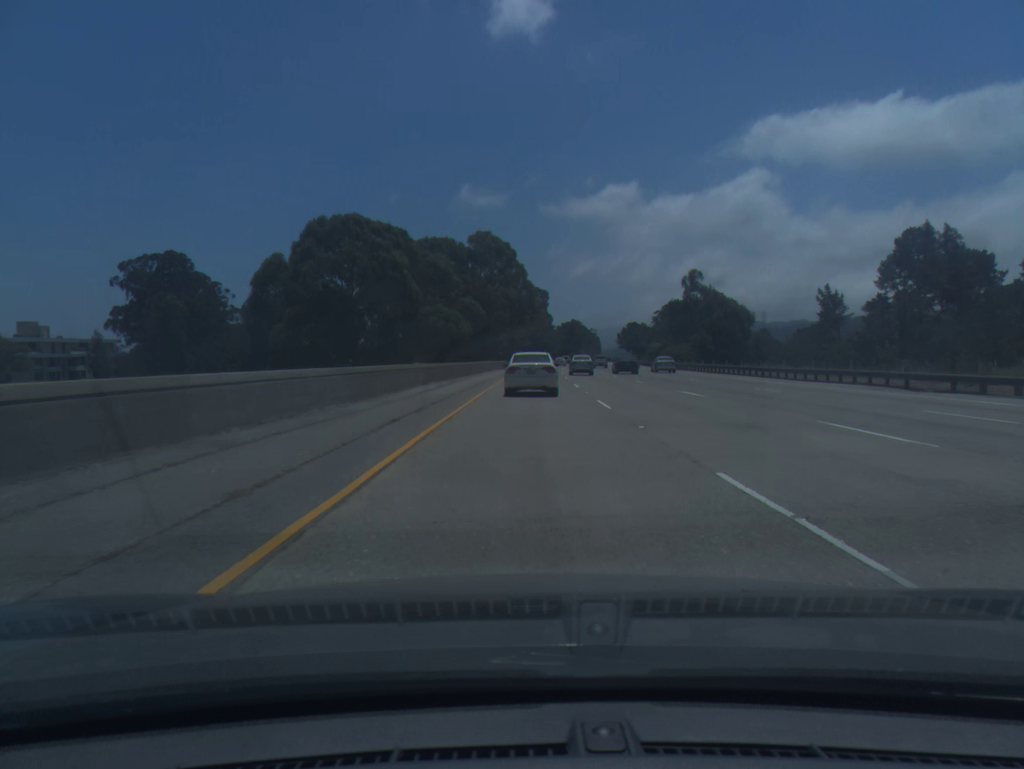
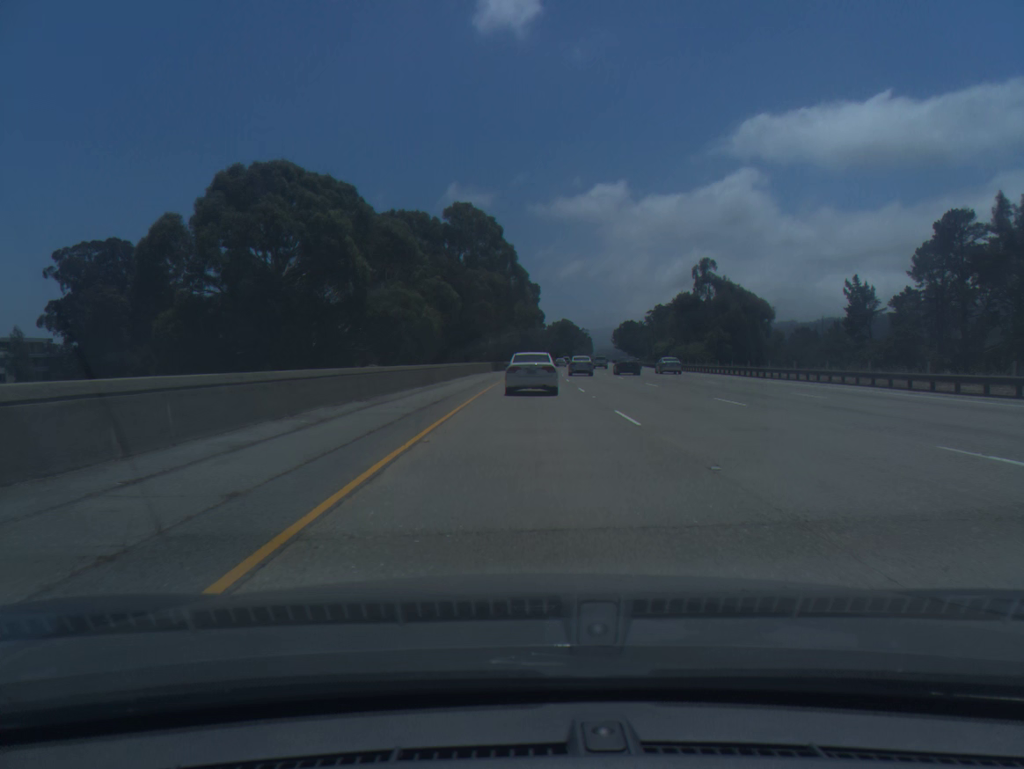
(+0.1, +19.5) m; +1°
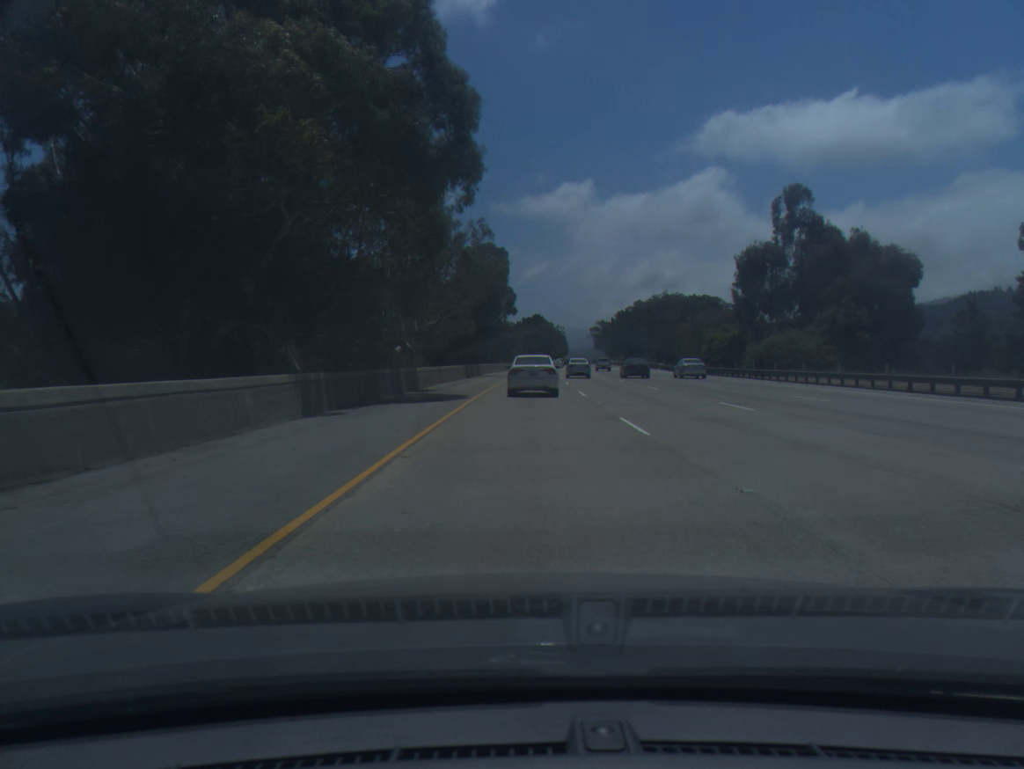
(+1.2, +59.6) m; +2°
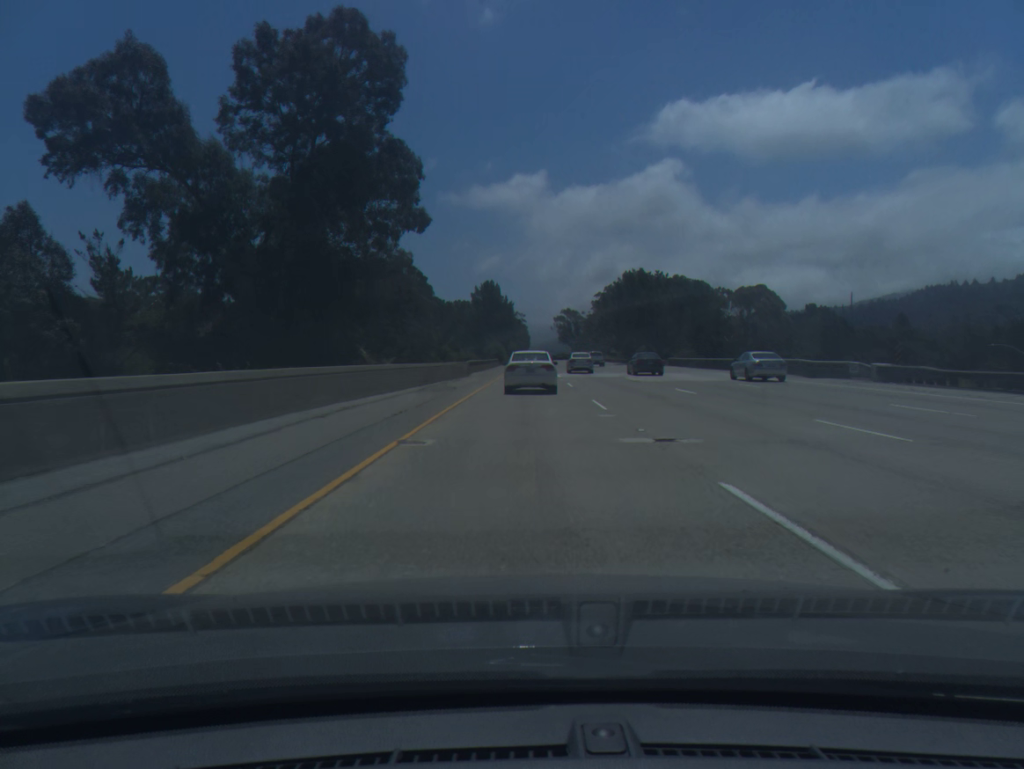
(+2.2, +82.0) m; +3°
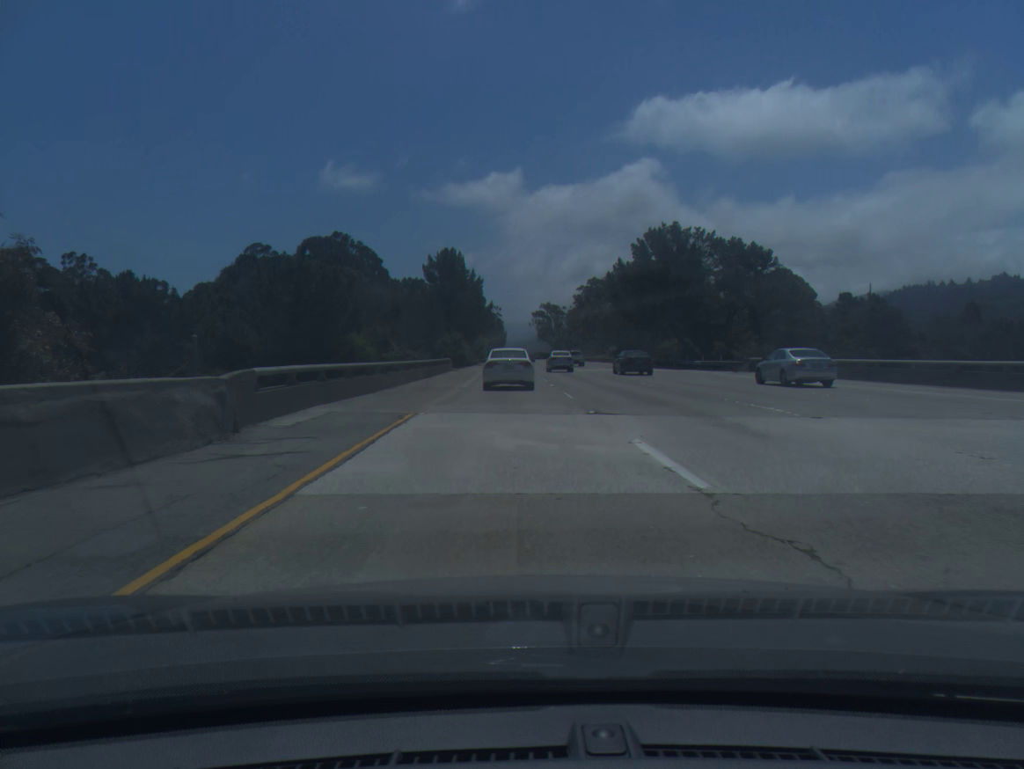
(+0.6, +40.5) m; +2°
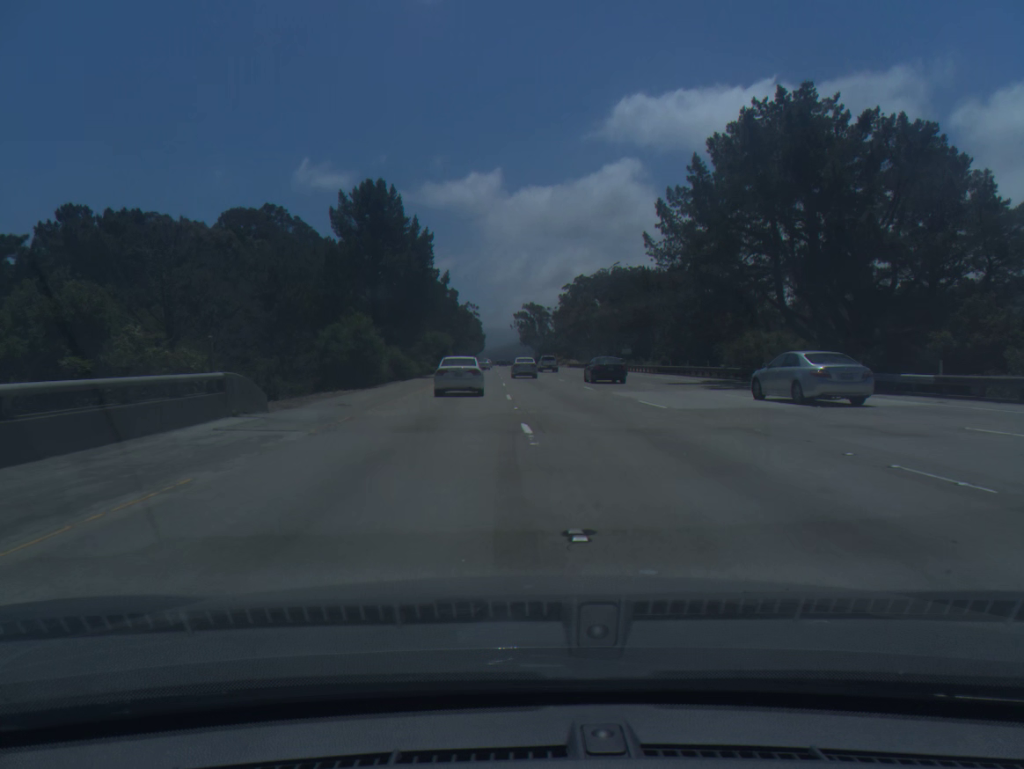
(+0.6, +40.1) m; +1°
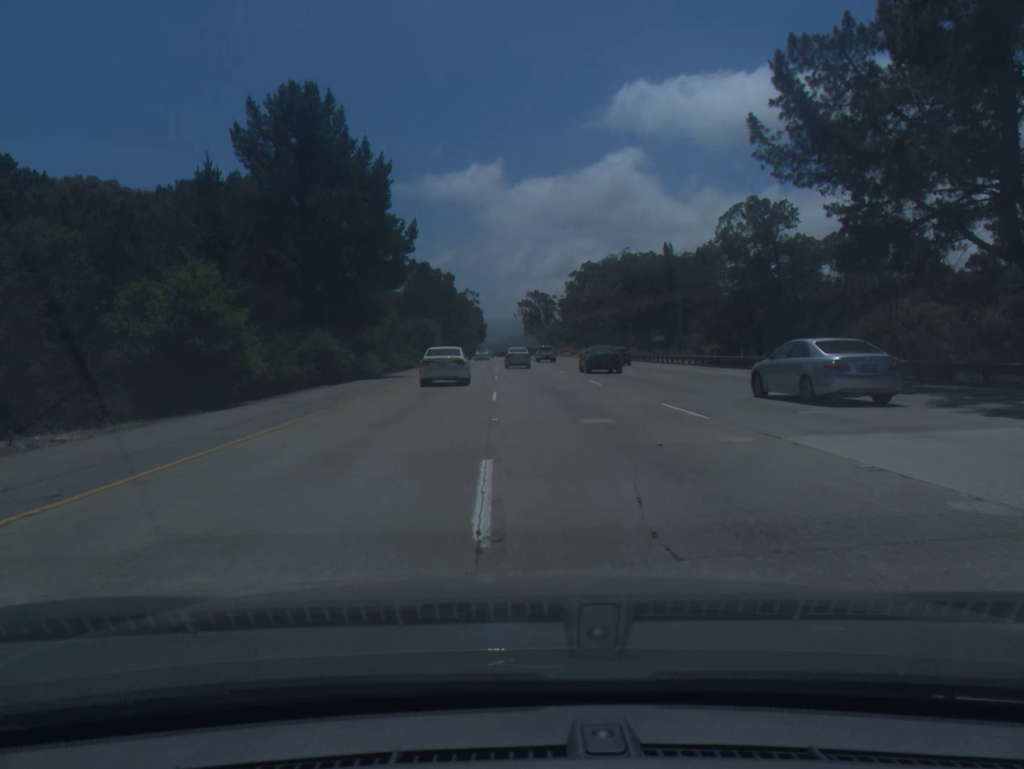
(0.0, +20.0) m; 0°
